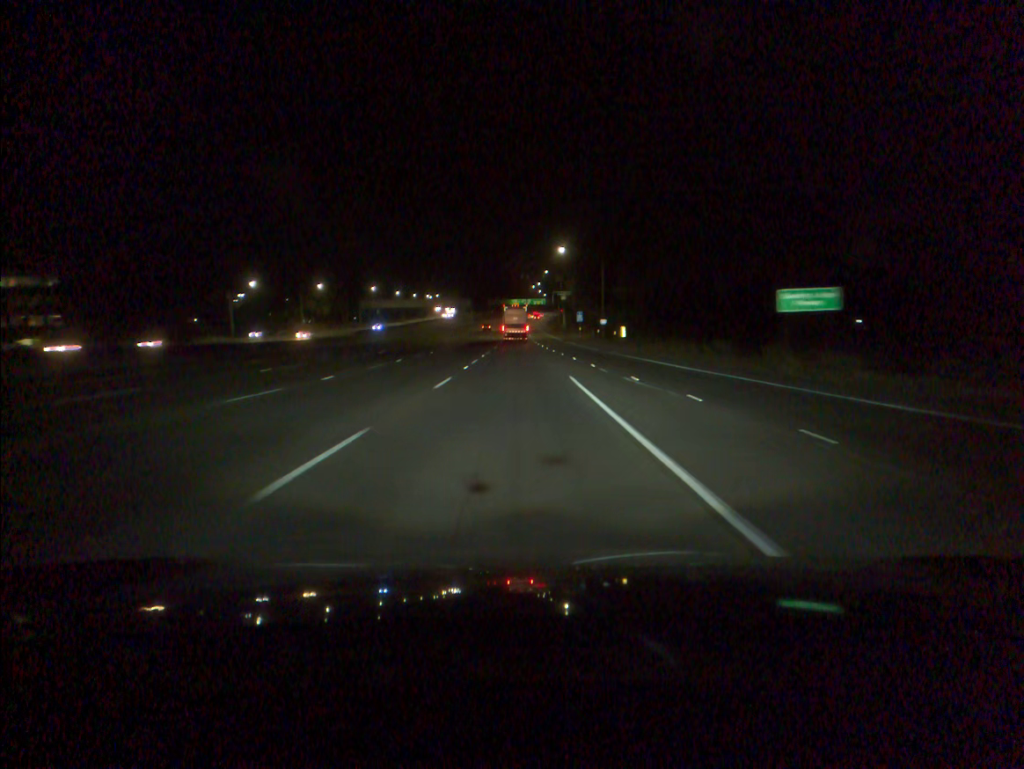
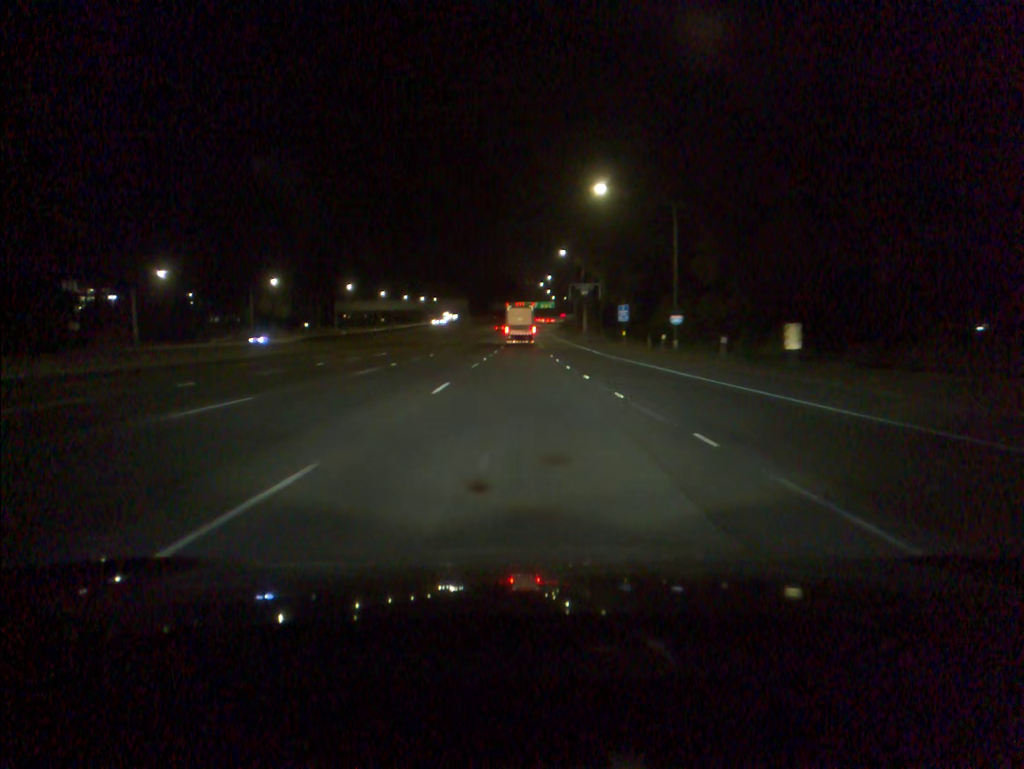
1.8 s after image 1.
(-0.2, +46.6) m; 0°
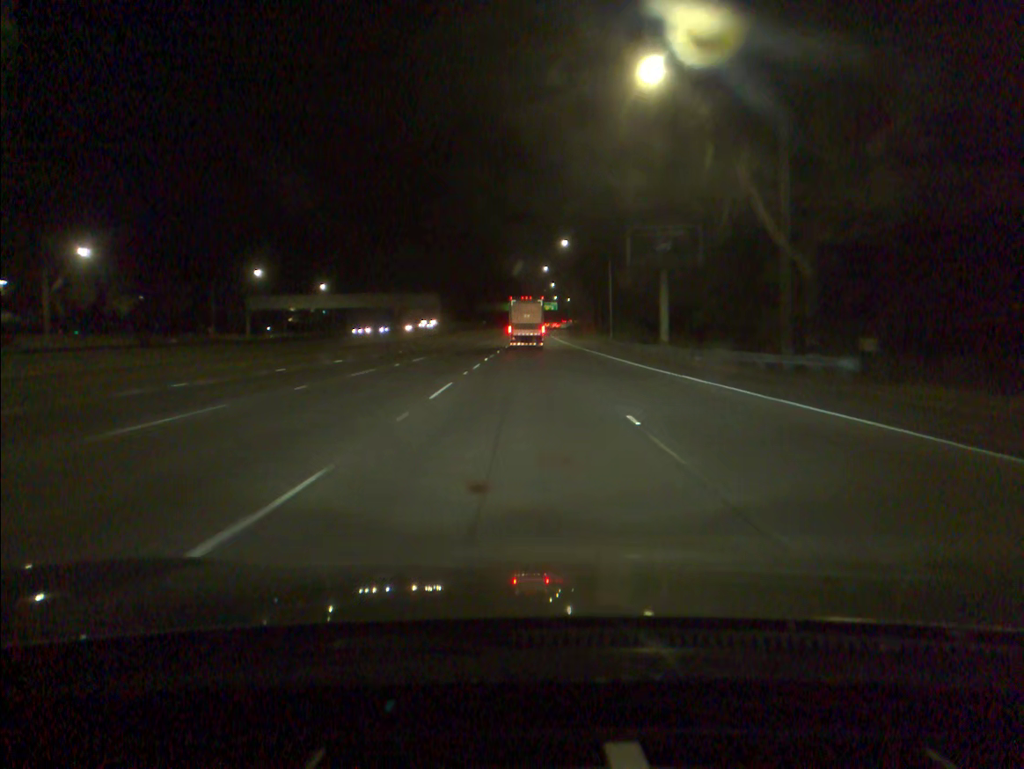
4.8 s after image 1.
(-0.1, +74.0) m; 0°
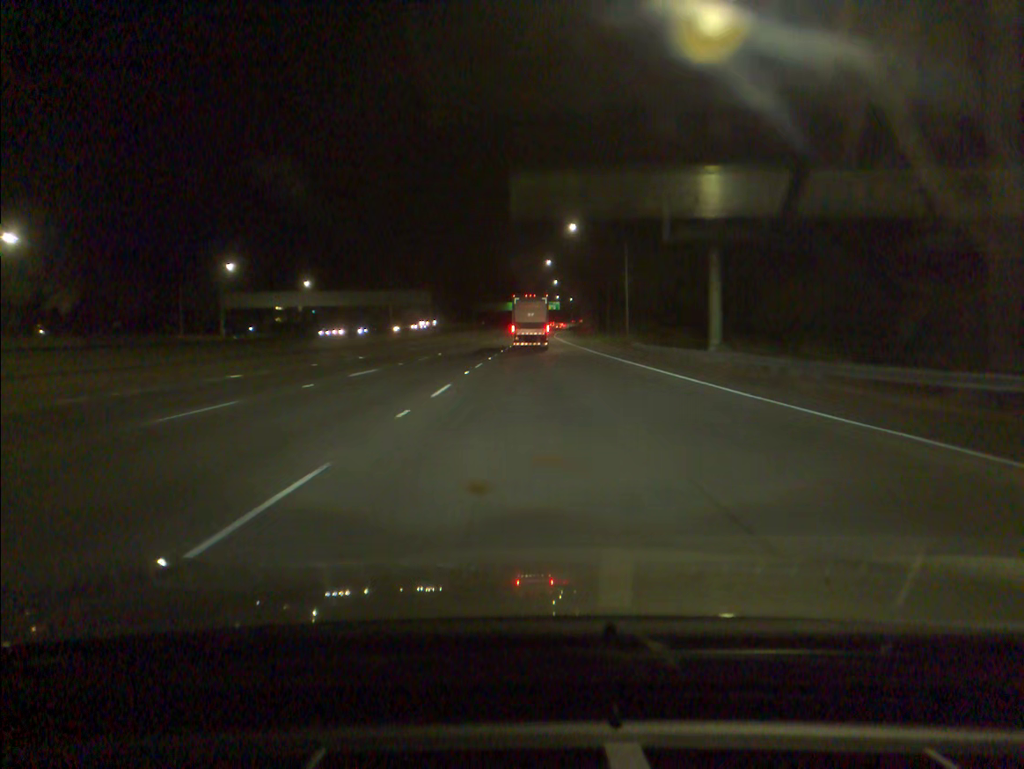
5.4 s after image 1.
(0.0, +14.2) m; 0°
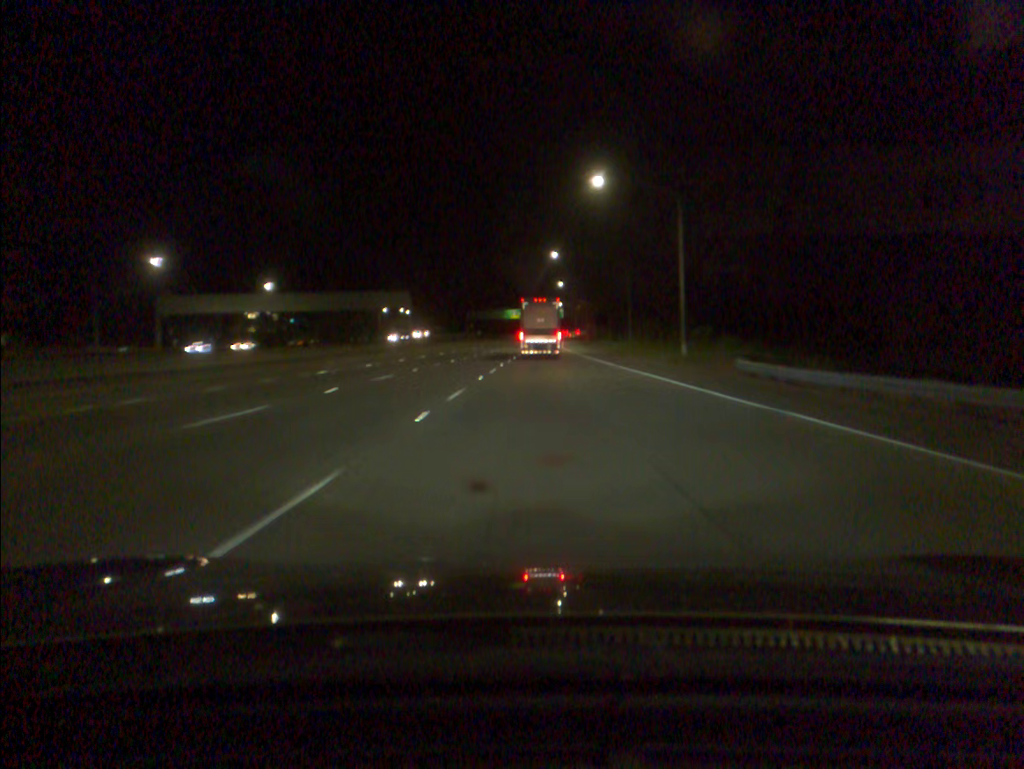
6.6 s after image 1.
(0.0, +28.2) m; 0°
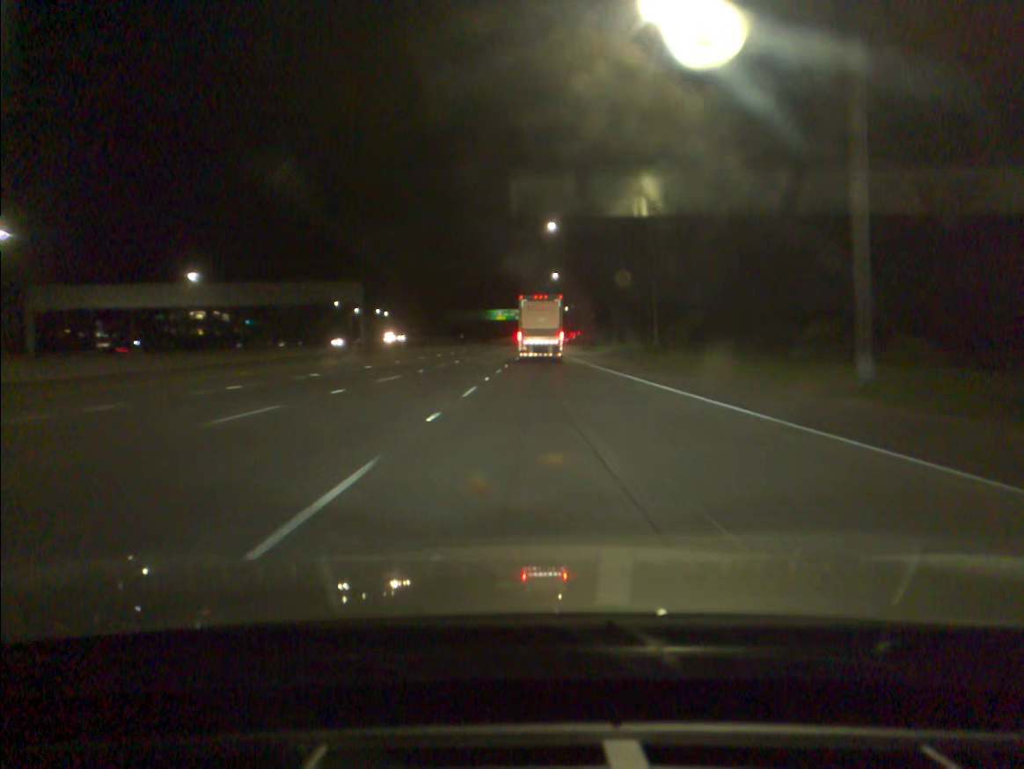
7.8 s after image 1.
(+0.2, +28.6) m; +1°
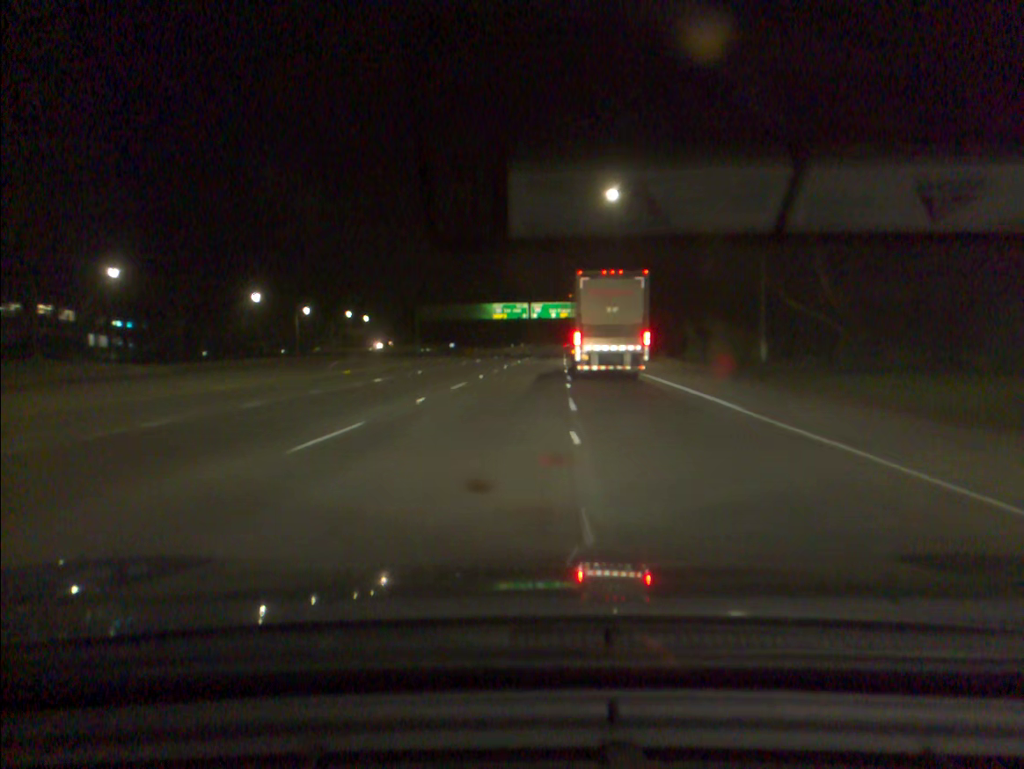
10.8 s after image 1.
(0.0, +75.5) m; -1°
